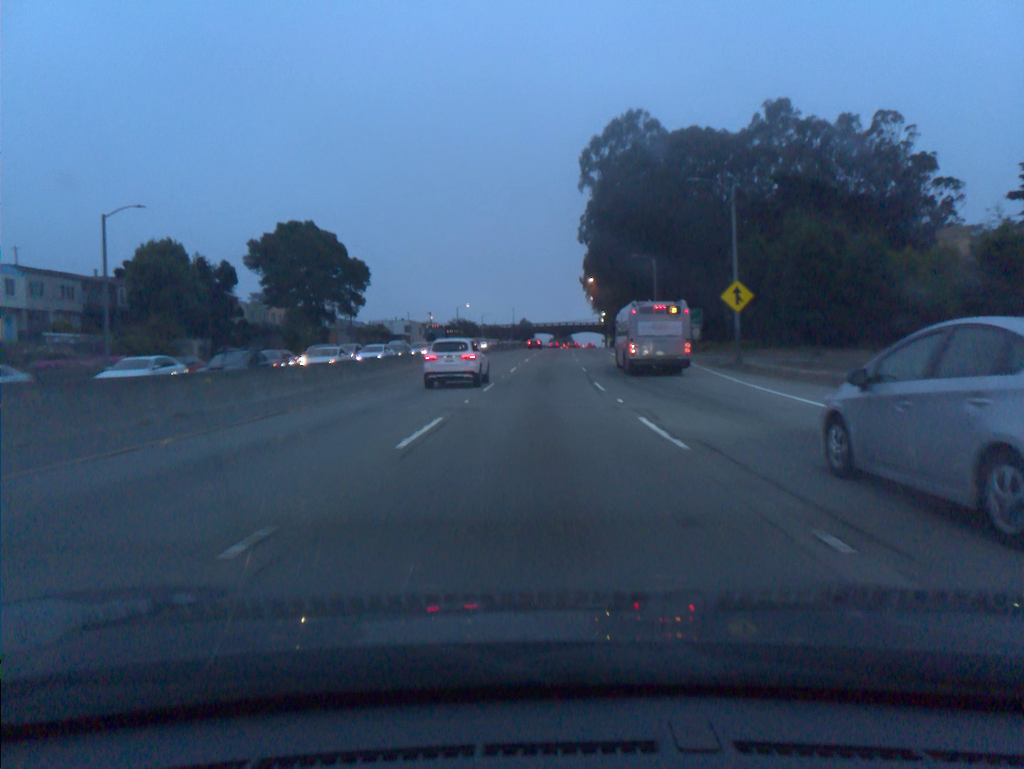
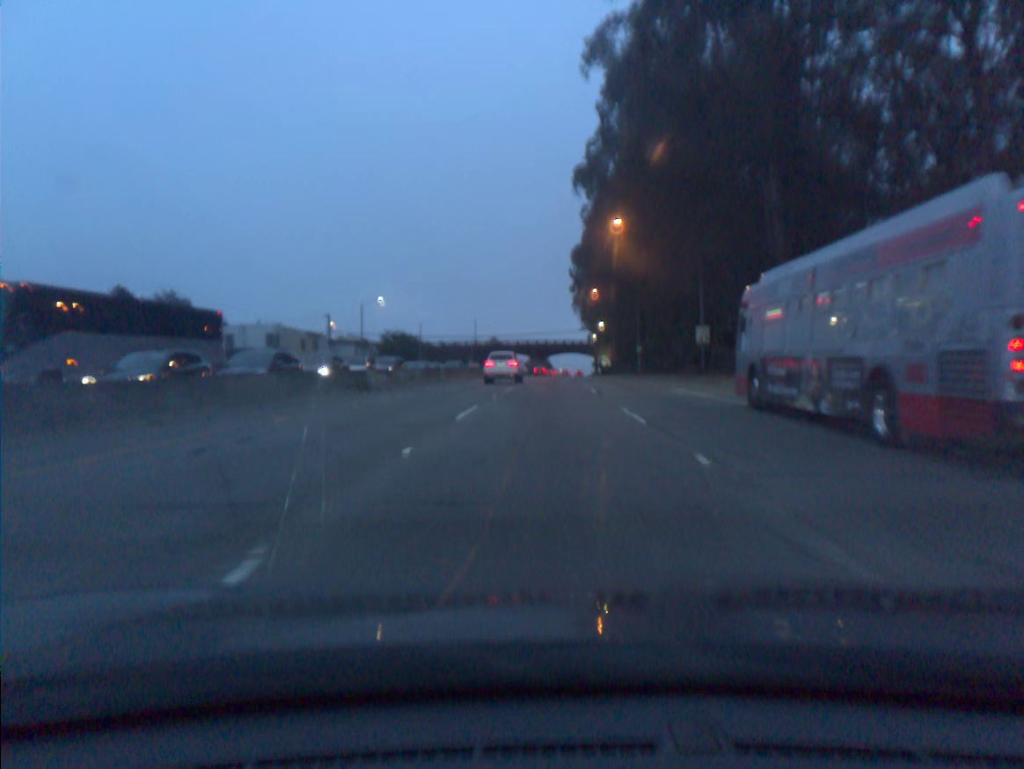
(+1.1, +68.4) m; +2°
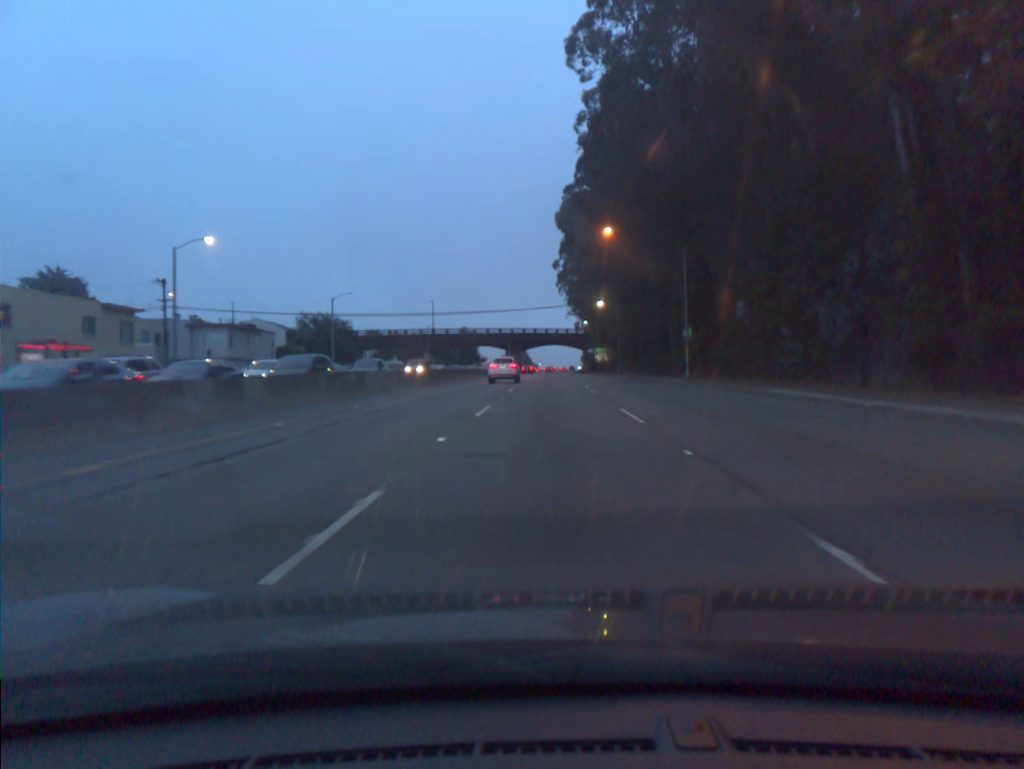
(+0.6, +42.4) m; +2°
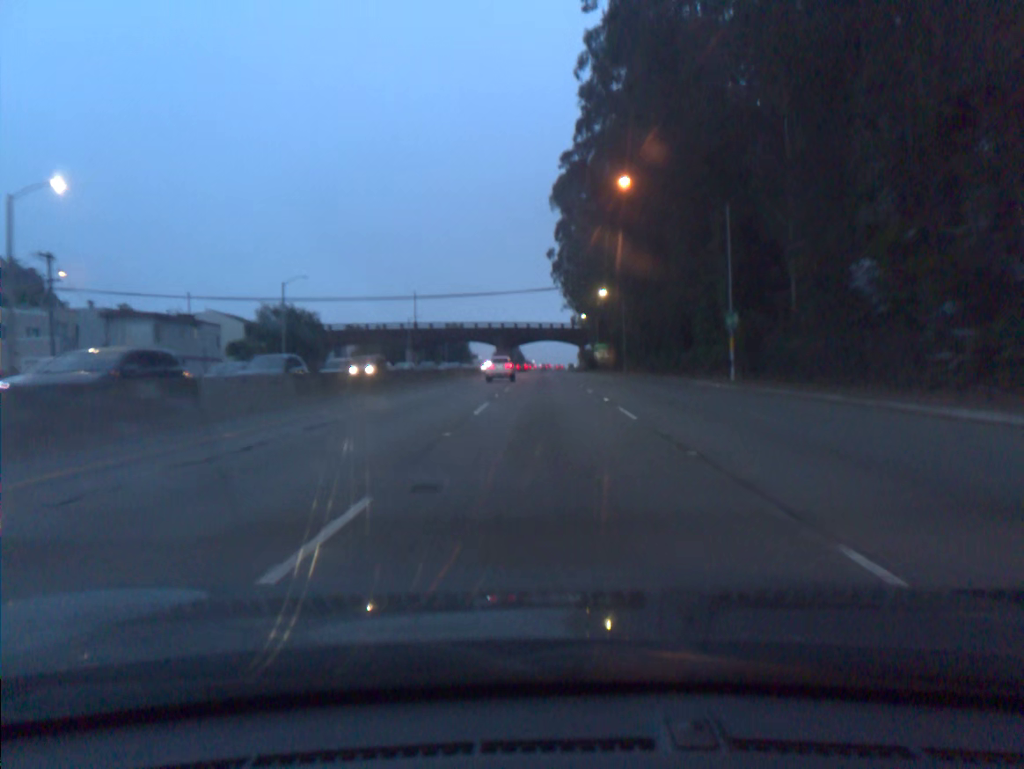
(+0.1, +14.4) m; 0°
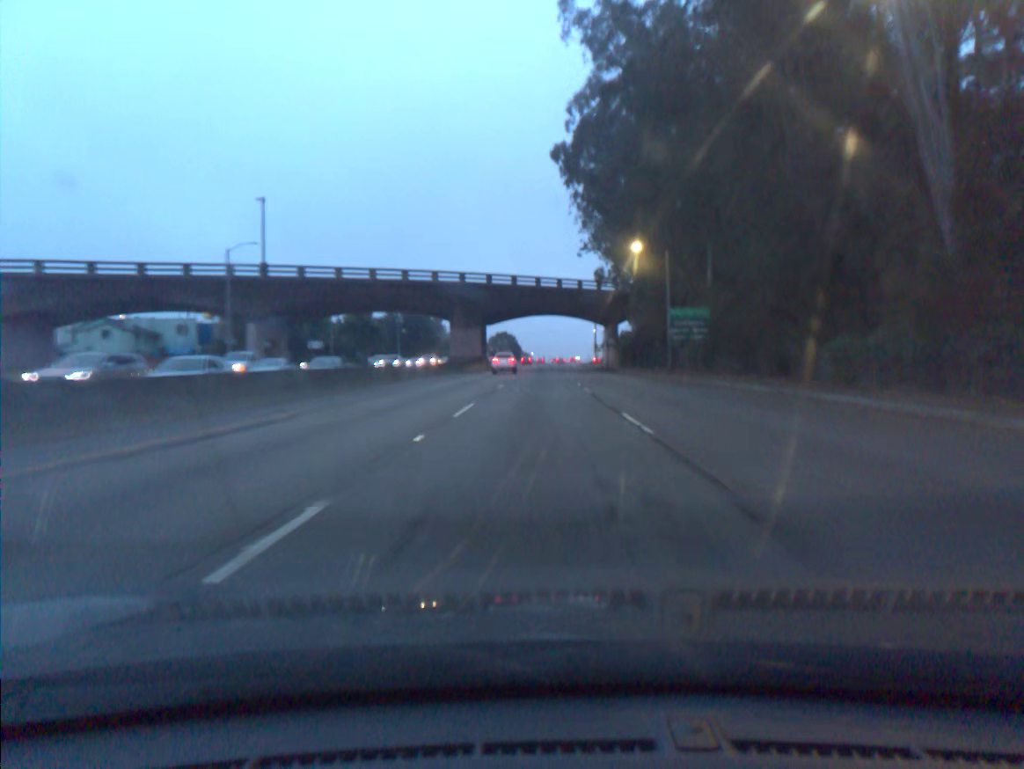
(+0.4, +75.0) m; 0°
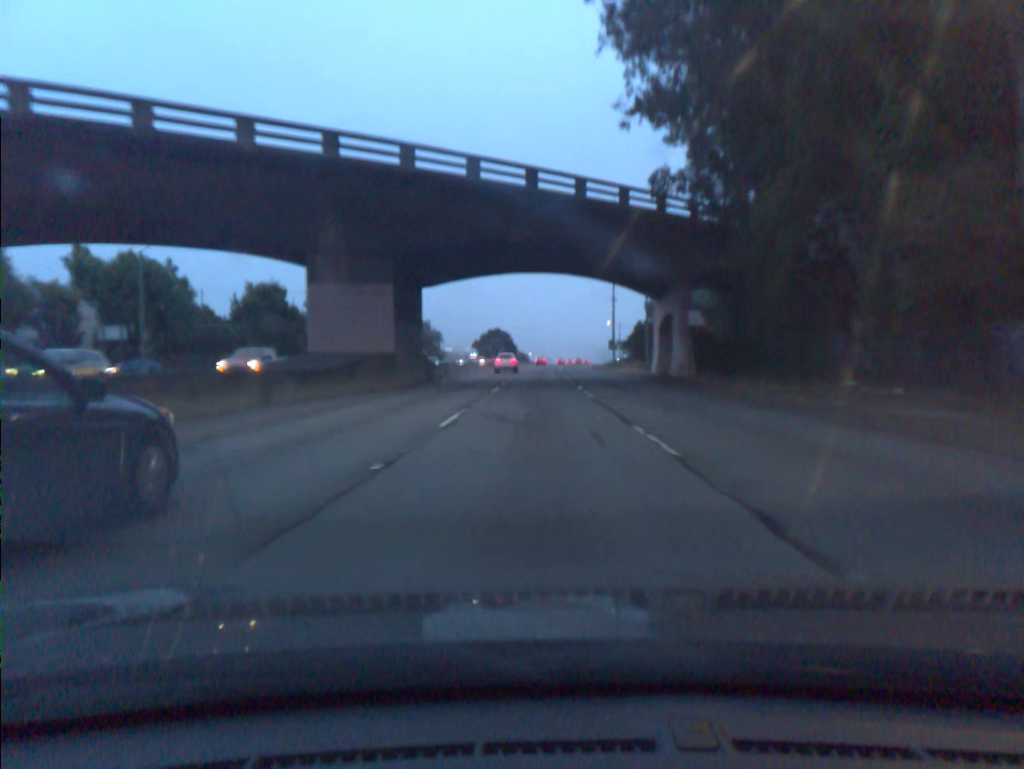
(0.0, +47.1) m; 0°
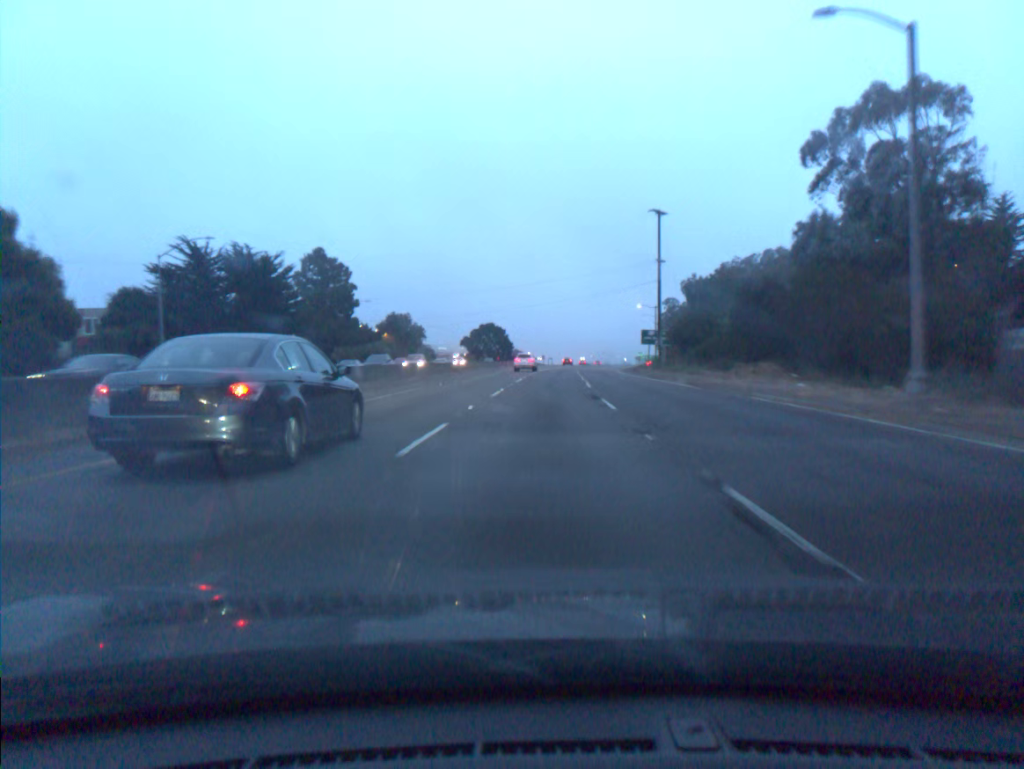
(+0.1, +48.5) m; 0°
